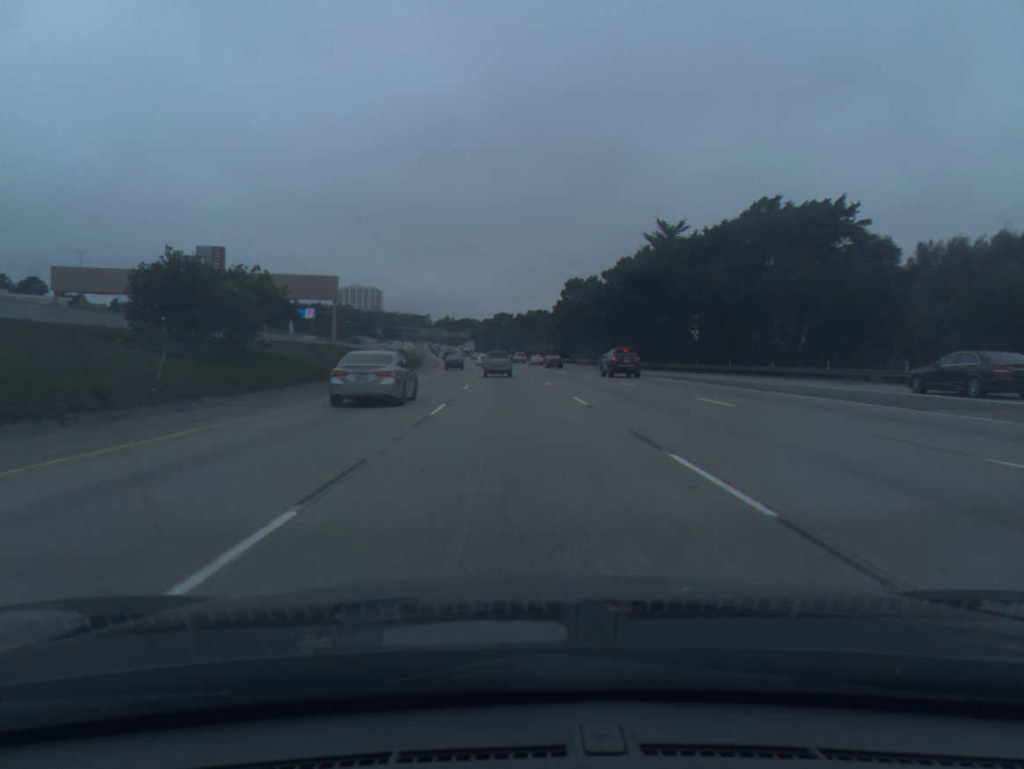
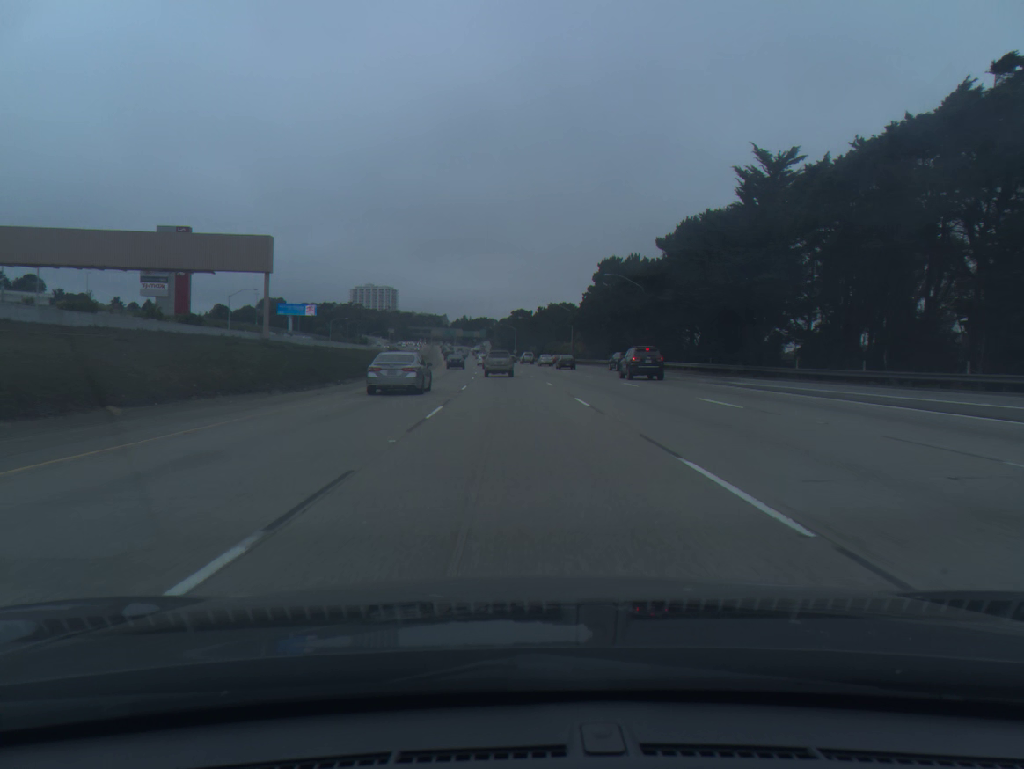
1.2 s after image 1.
(-0.3, +29.9) m; -1°
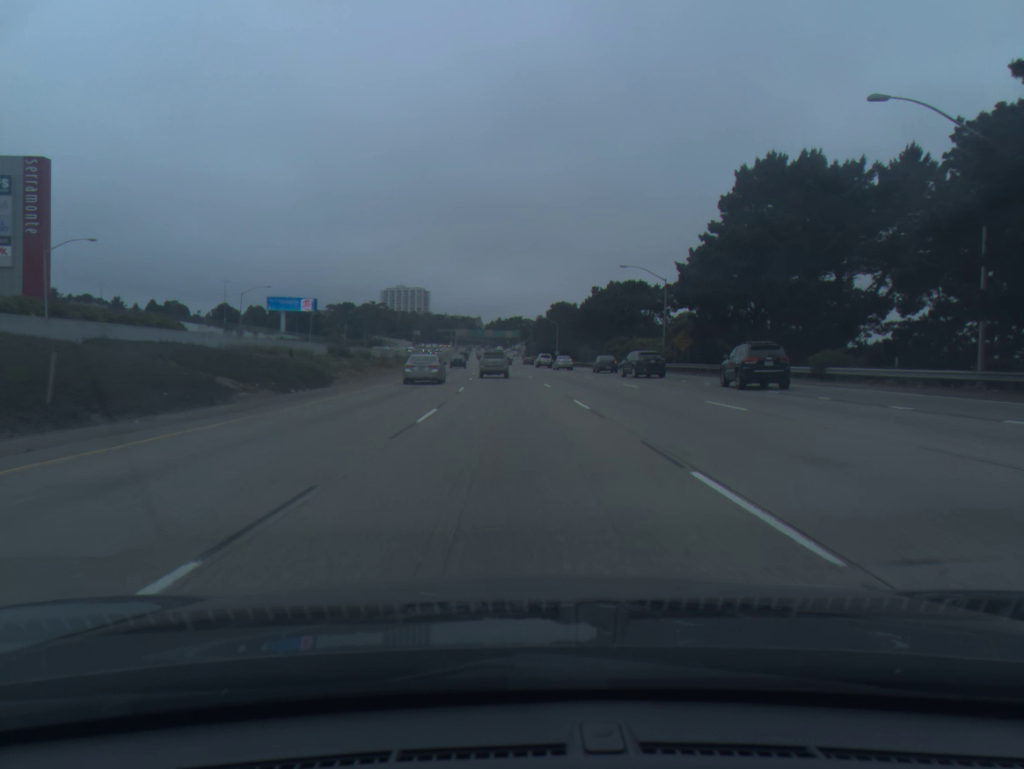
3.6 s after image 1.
(-1.3, +59.0) m; -3°
